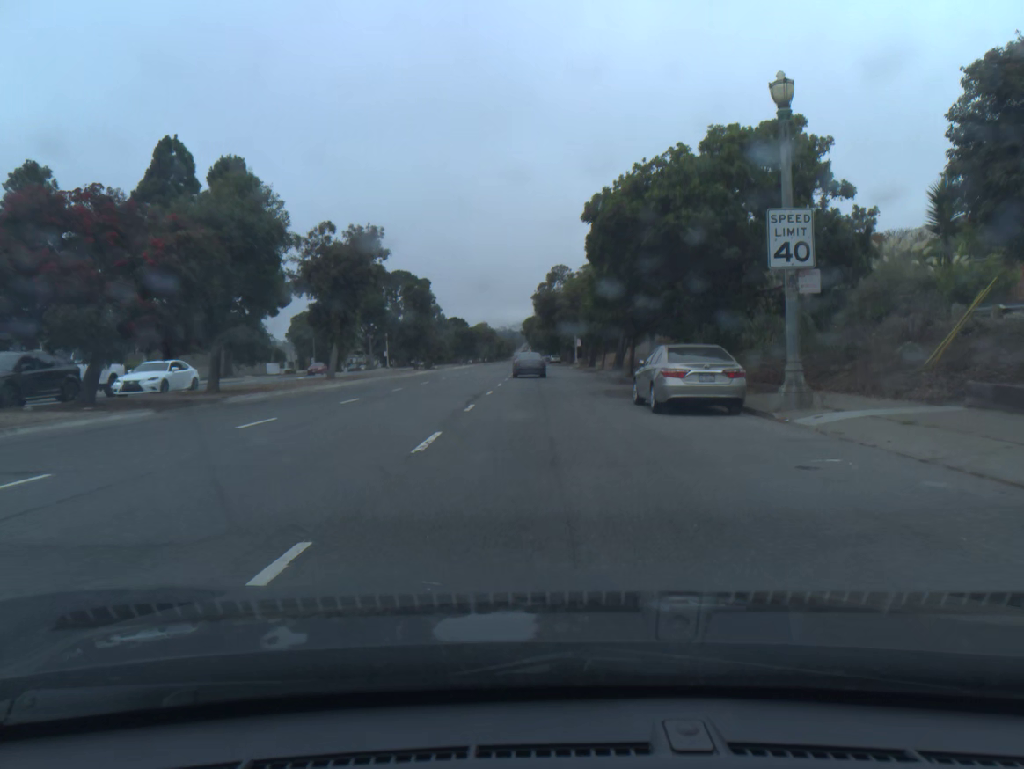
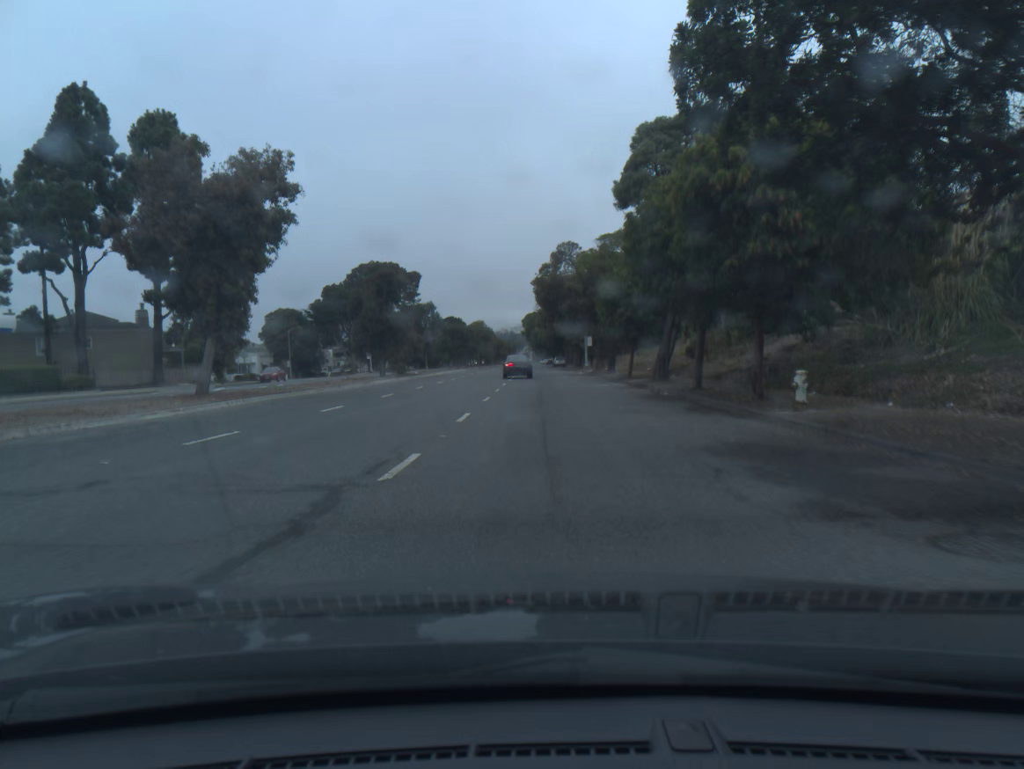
(0.0, +16.8) m; 0°
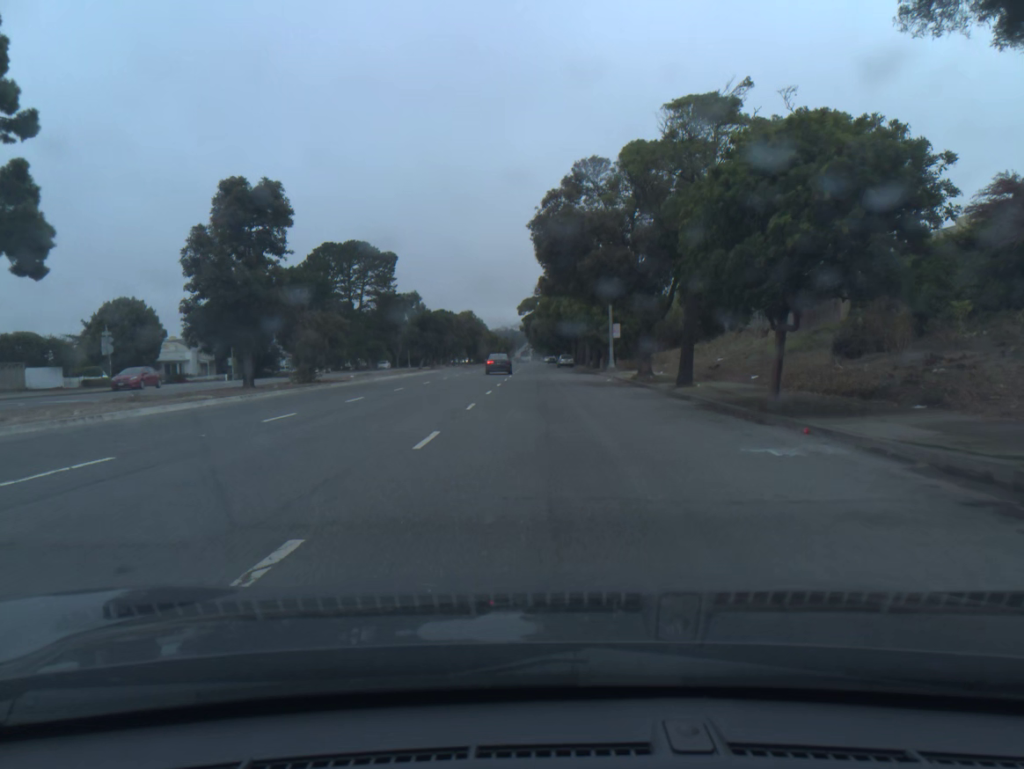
(0.0, +26.2) m; 0°
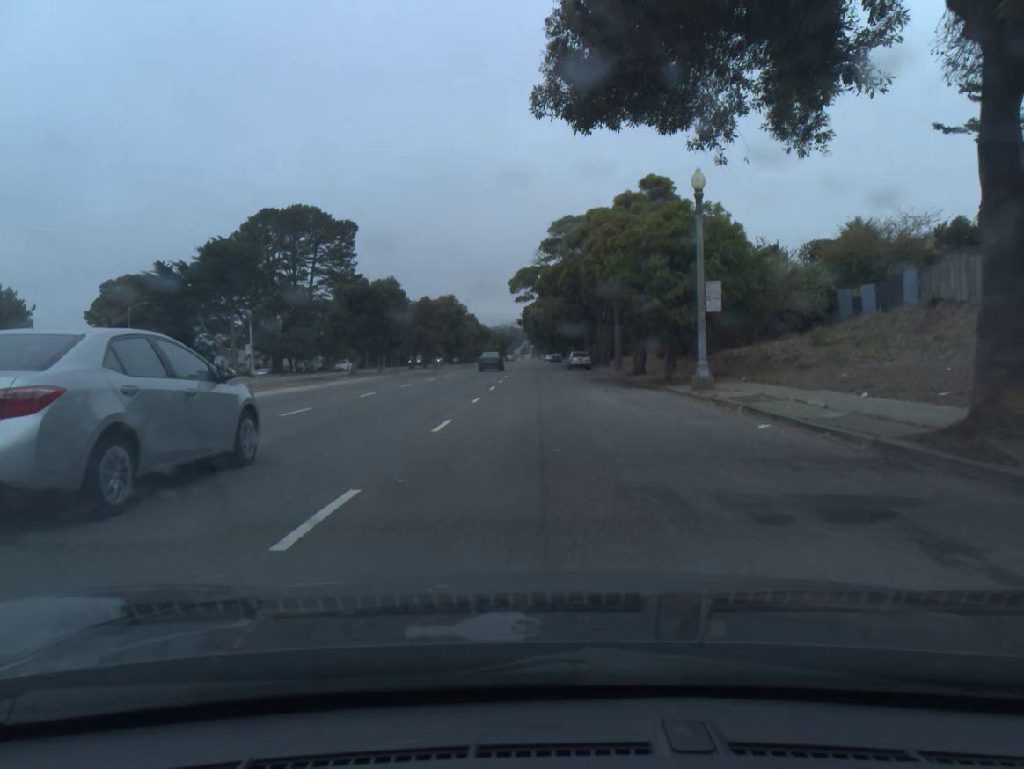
(0.0, +27.7) m; 0°
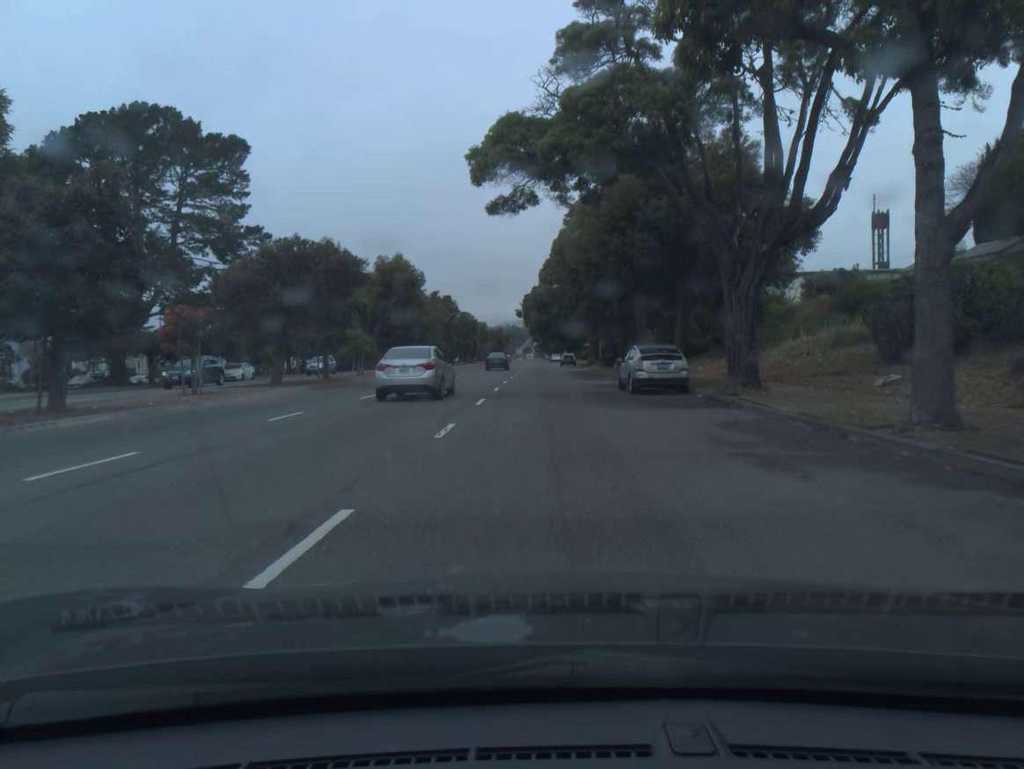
(-0.2, +38.0) m; 0°
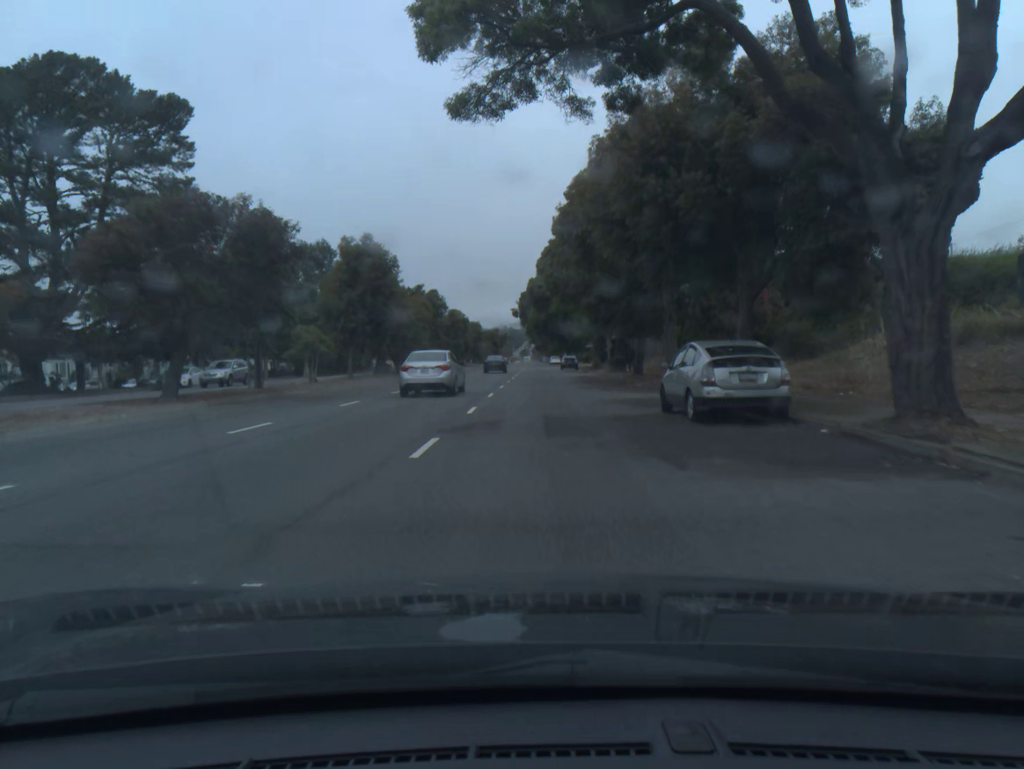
(0.0, +9.4) m; 0°
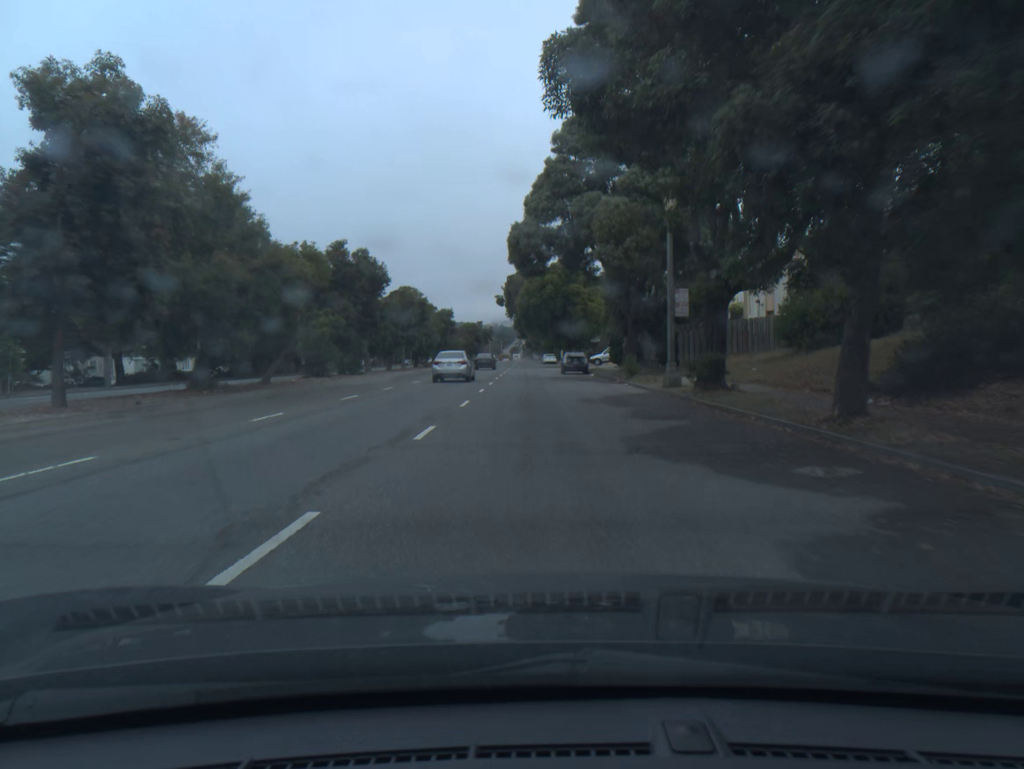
(+0.1, +27.8) m; 0°
